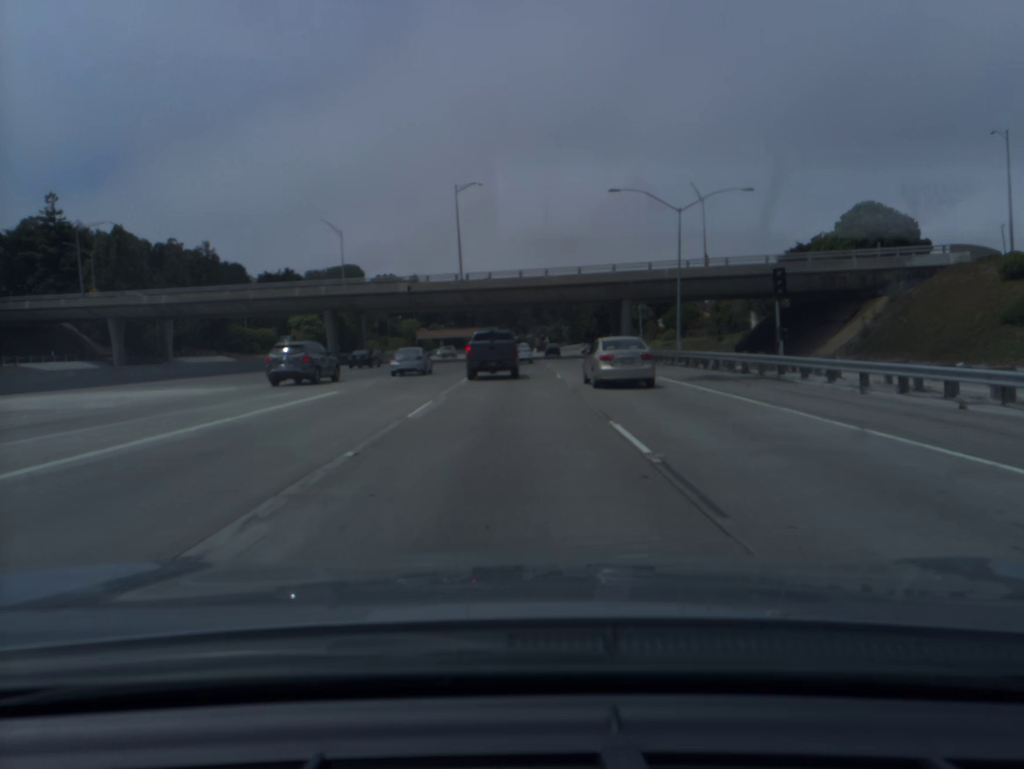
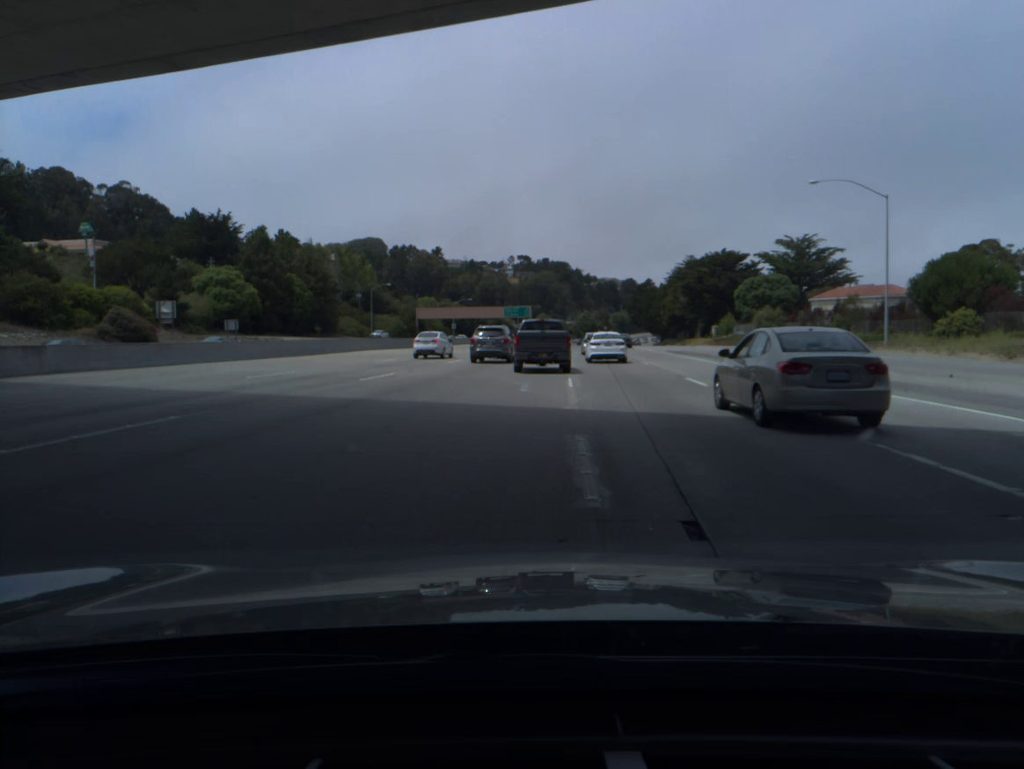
(-2.6, +80.0) m; -3°
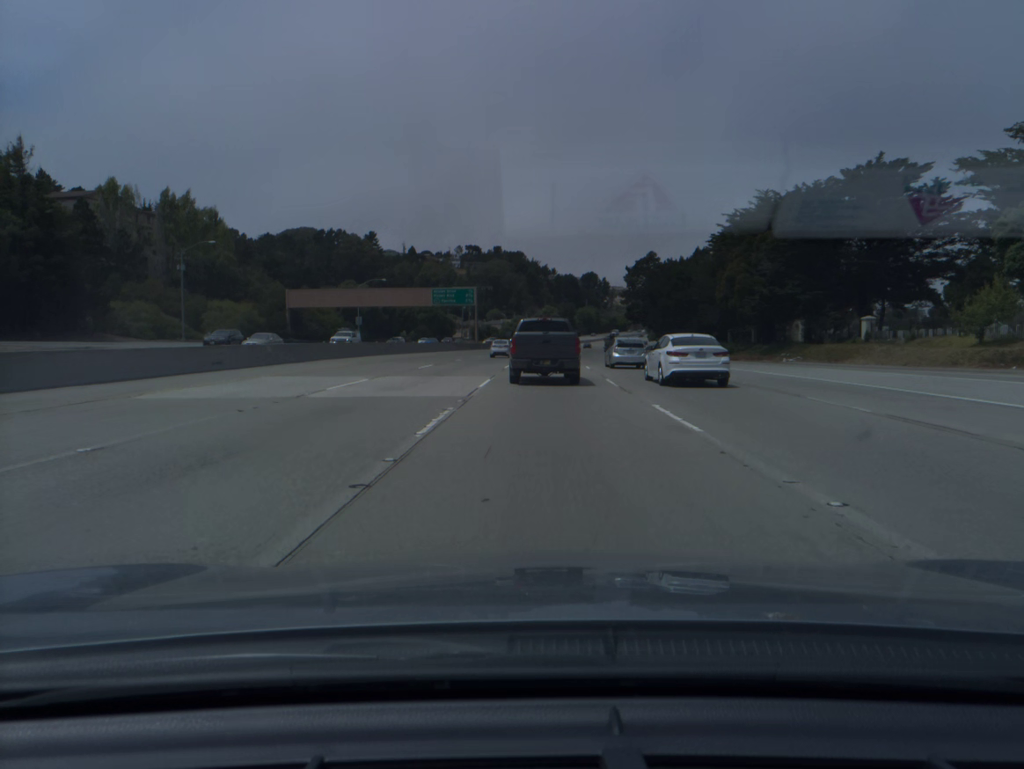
(+1.7, +80.8) m; +3°
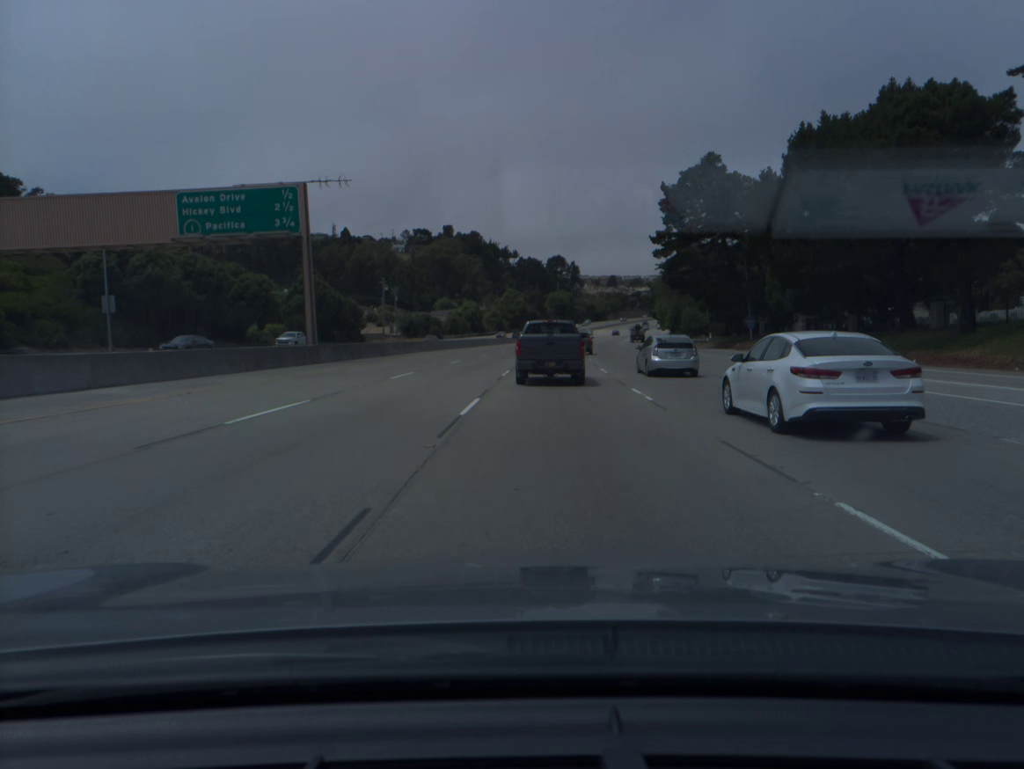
(+2.3, +79.7) m; +3°
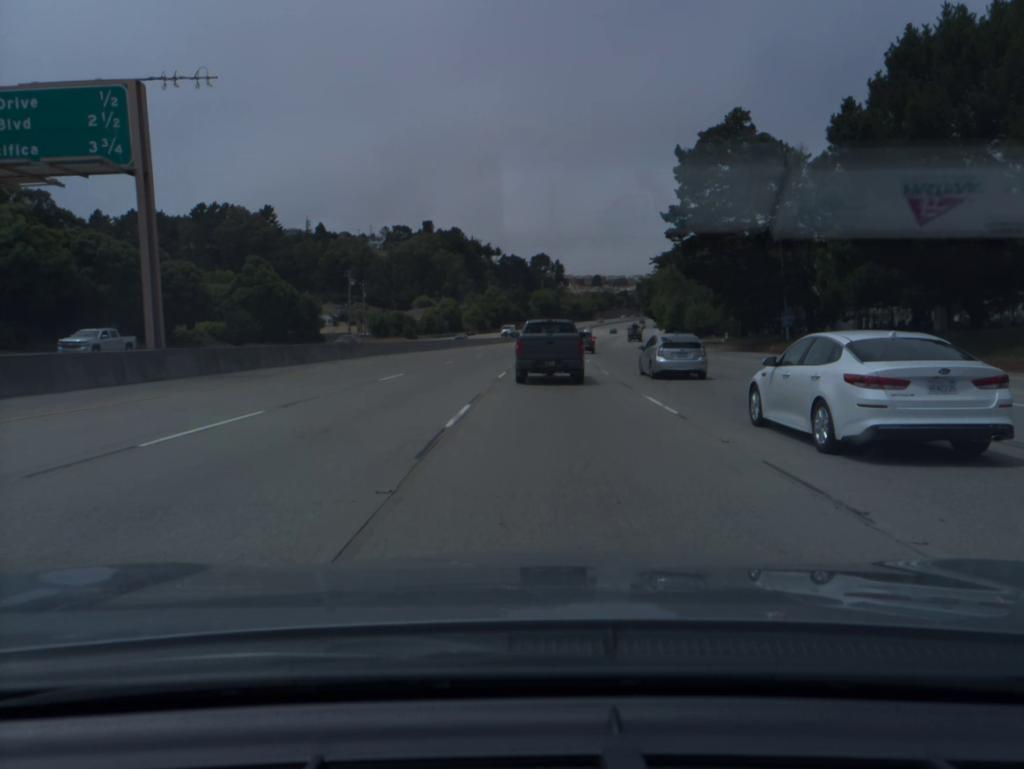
(+0.2, +16.5) m; +1°
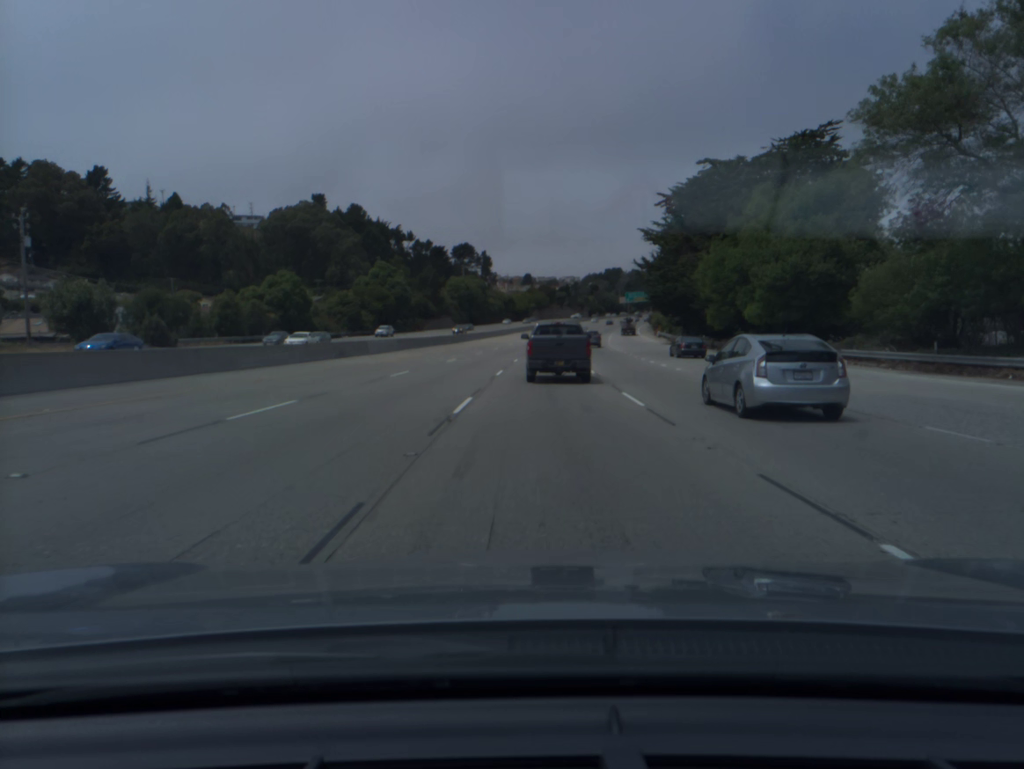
(+3.8, +84.7) m; +5°
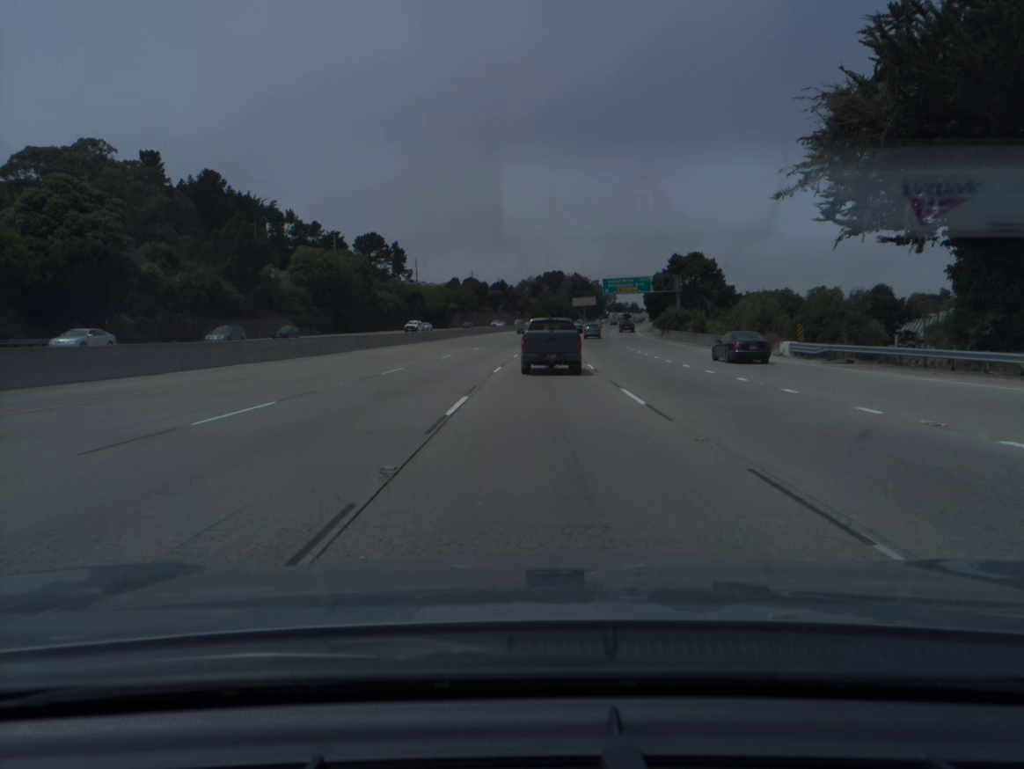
(+3.6, +88.1) m; +5°
